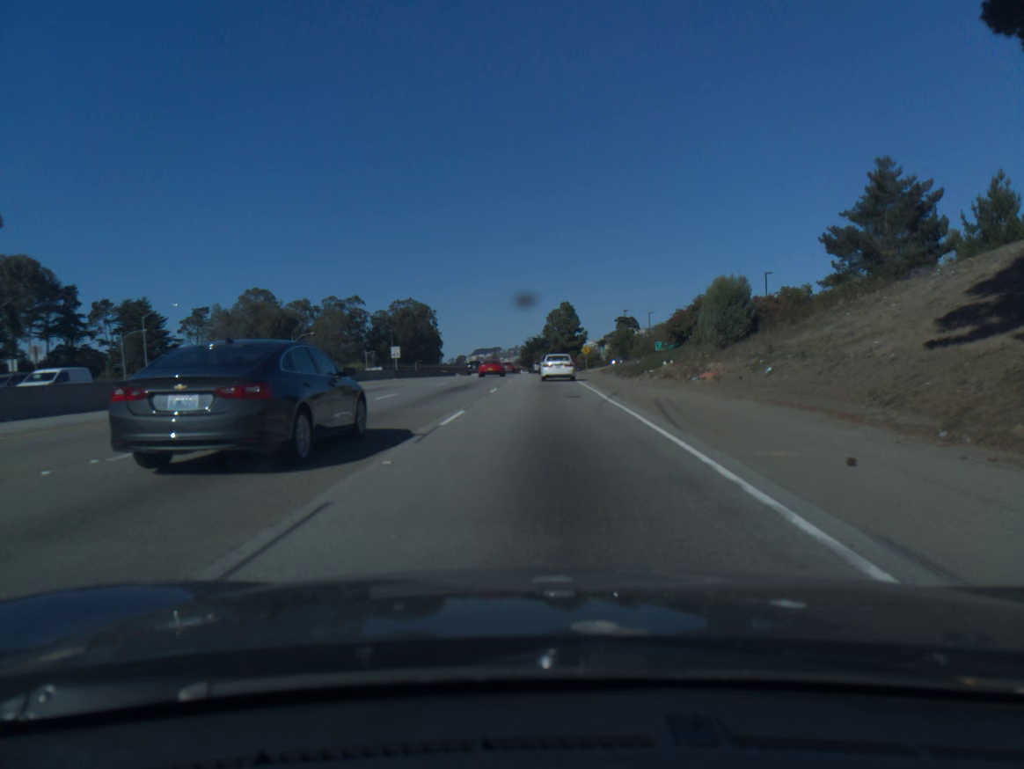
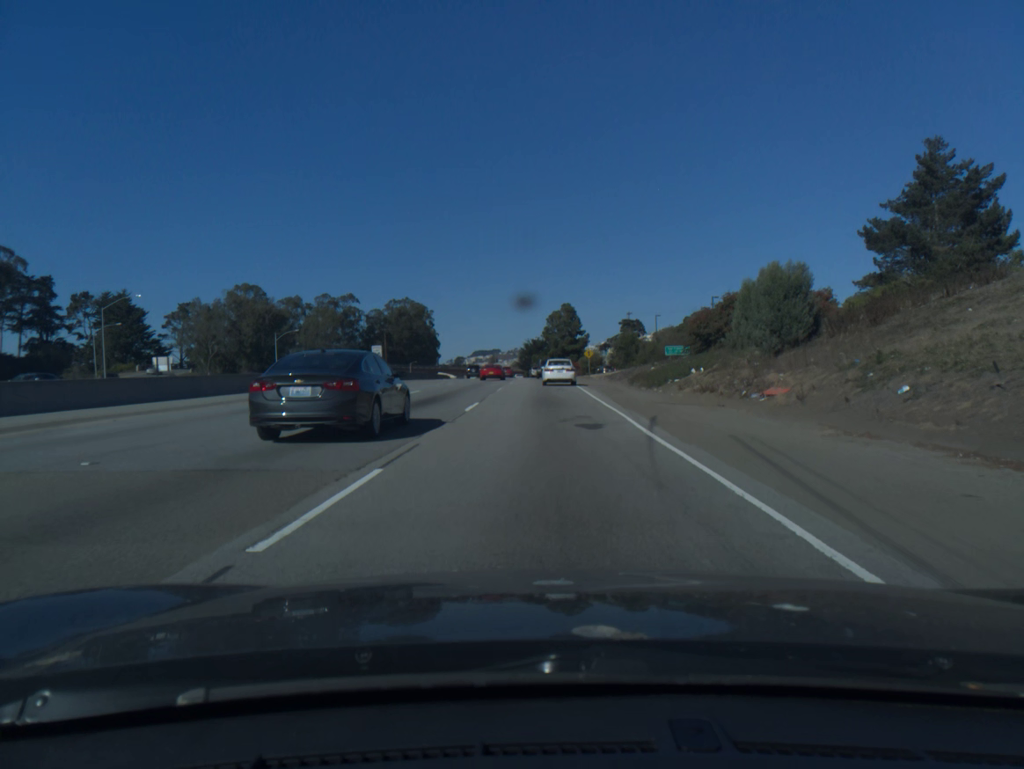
(0.0, +8.8) m; 0°
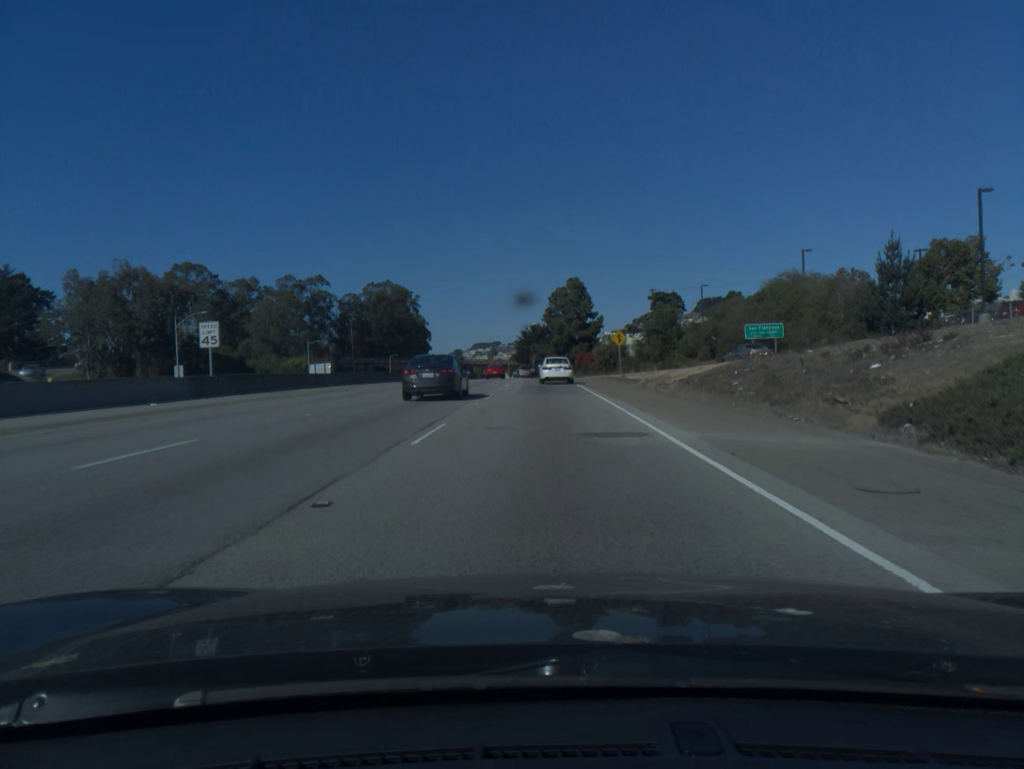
(0.0, +36.9) m; 0°
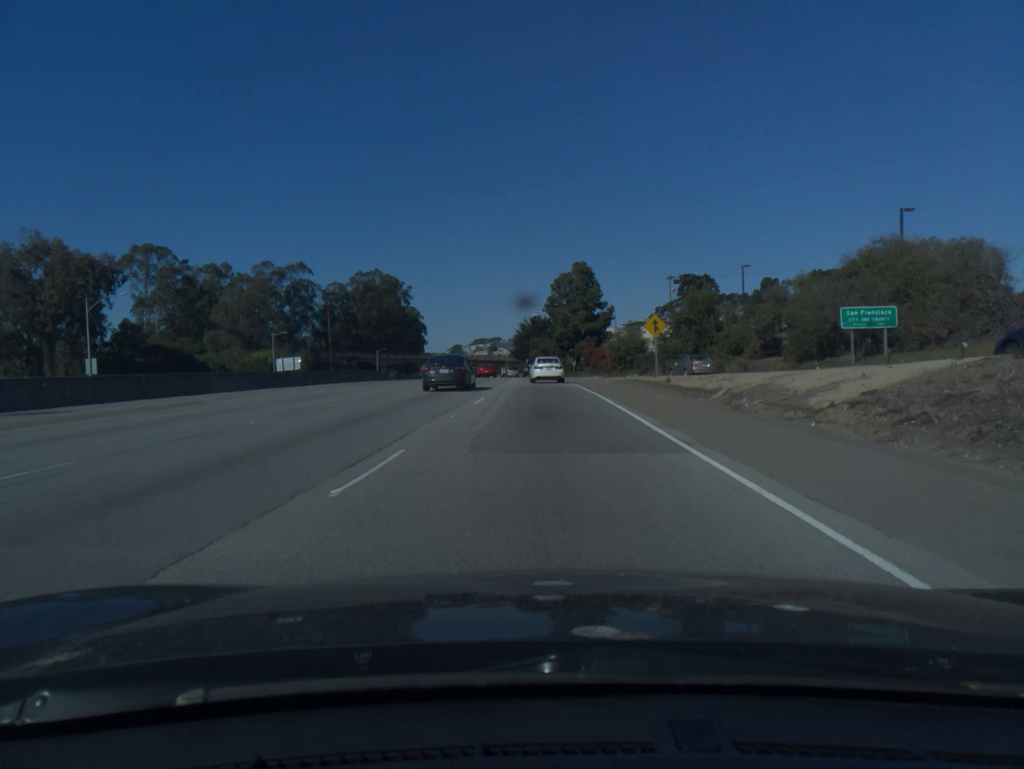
(0.0, +19.1) m; 0°
